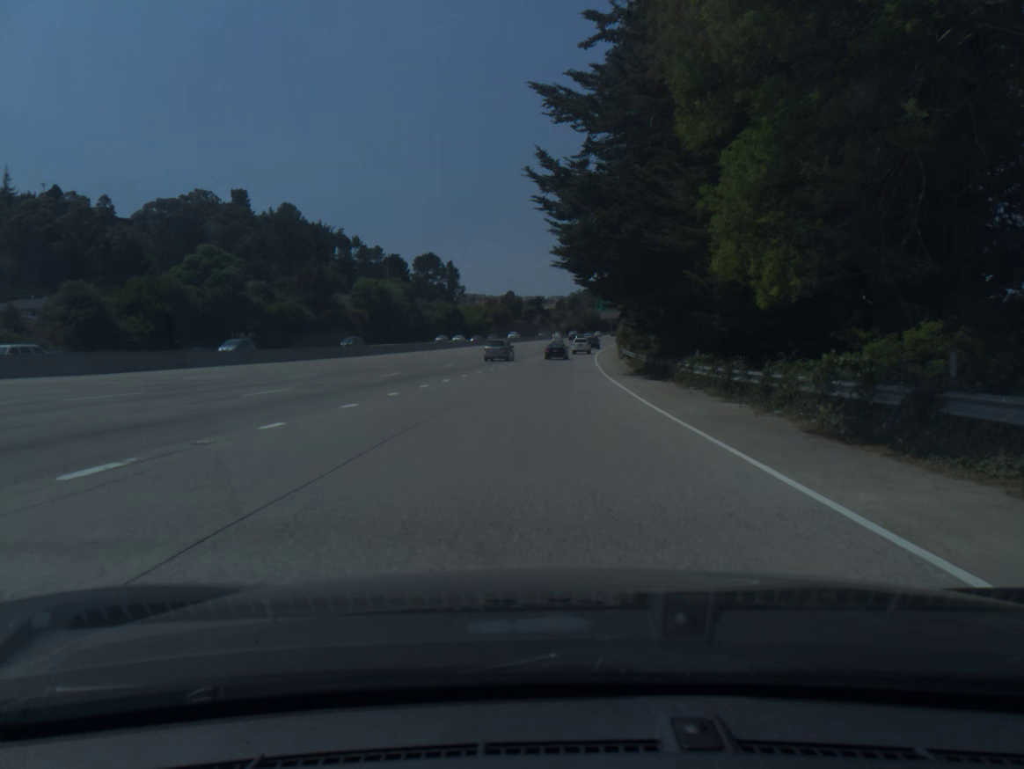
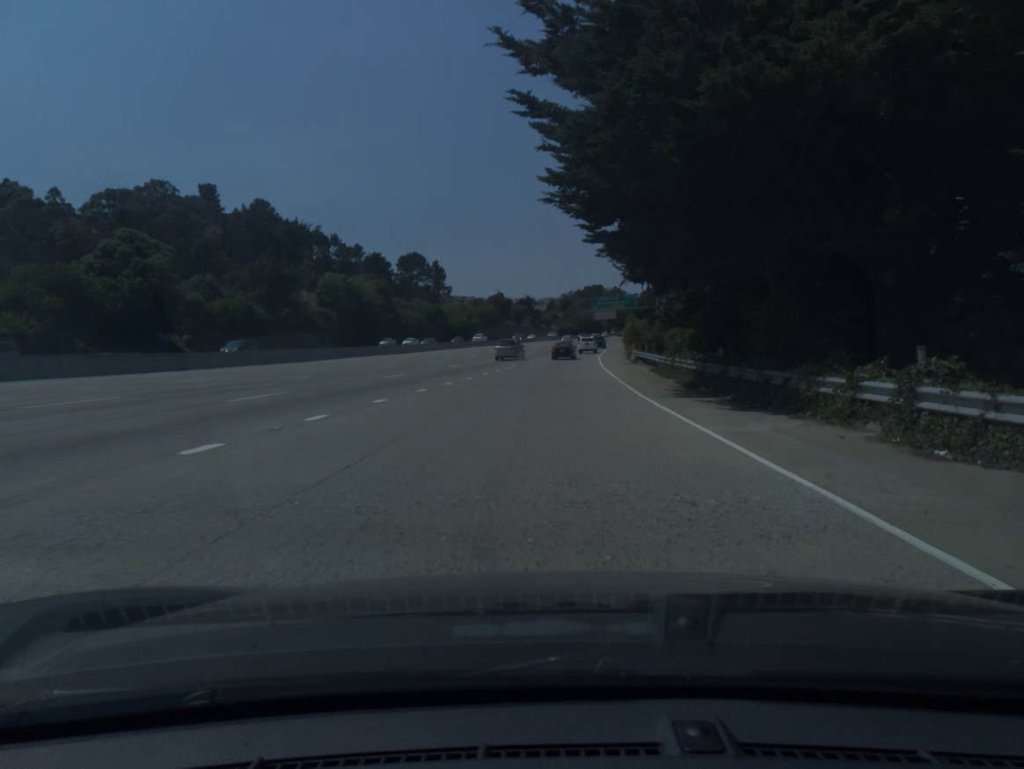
(+0.1, +16.3) m; +1°
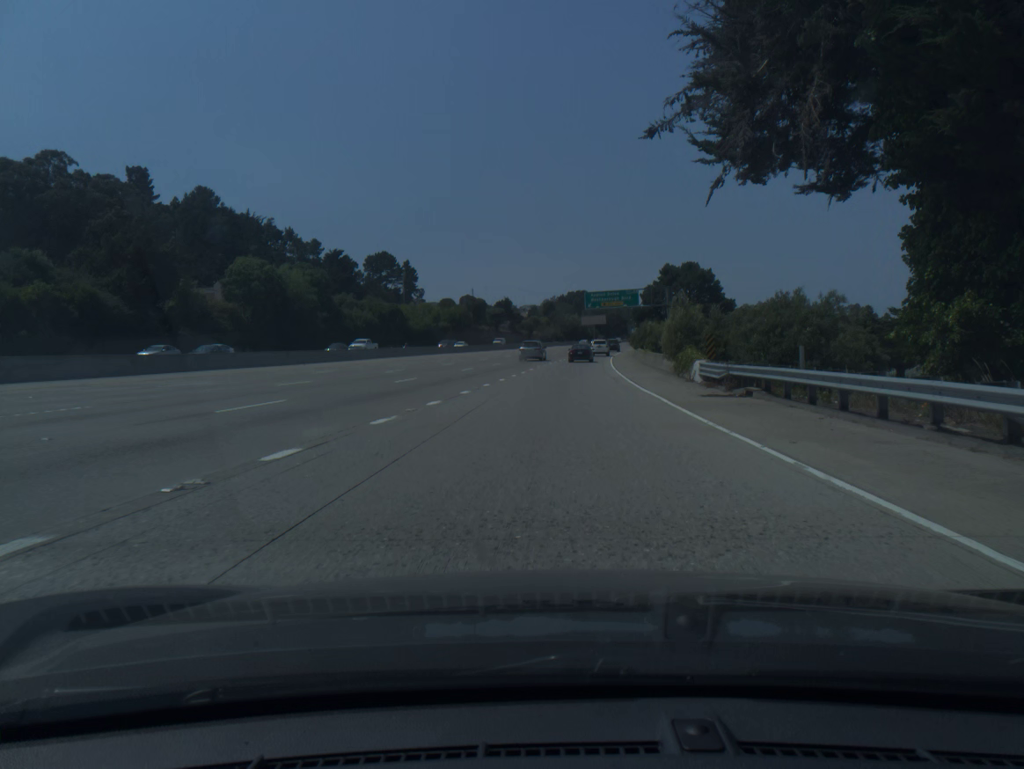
(+0.4, +32.2) m; +1°
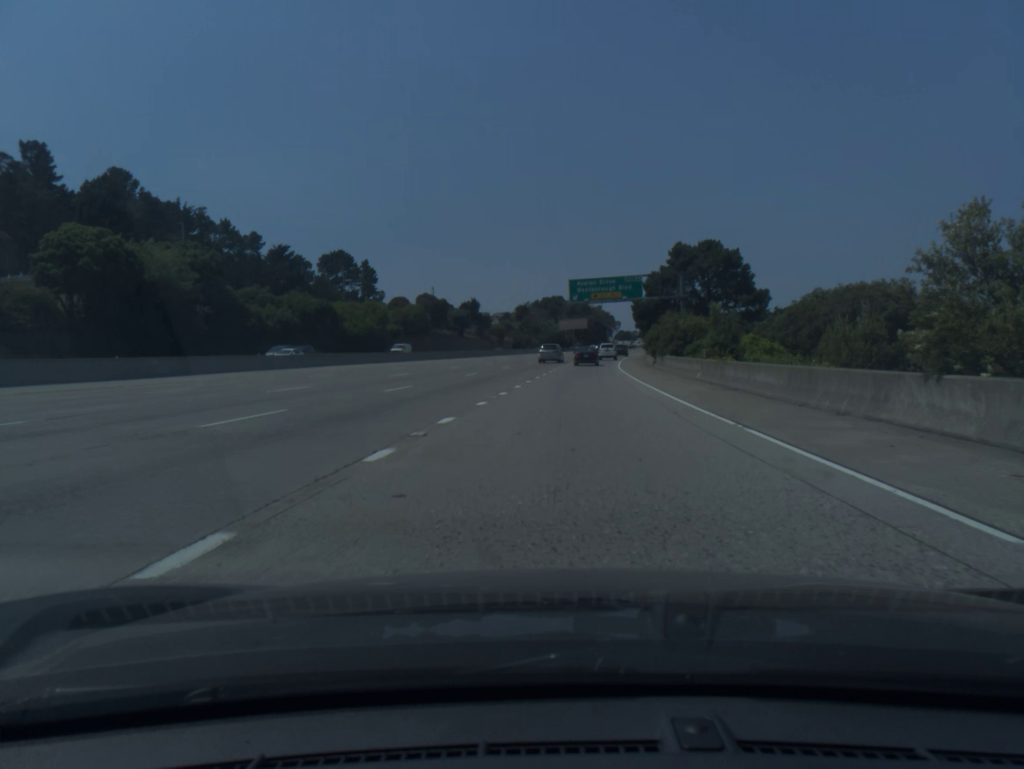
(+0.6, +31.9) m; +2°
